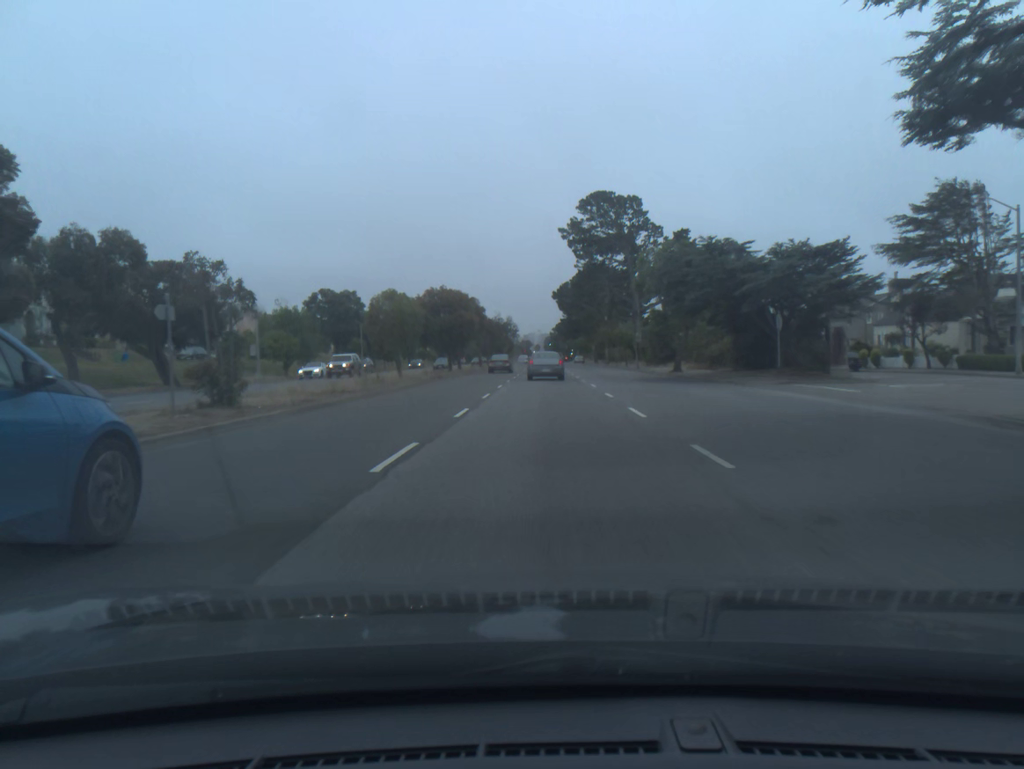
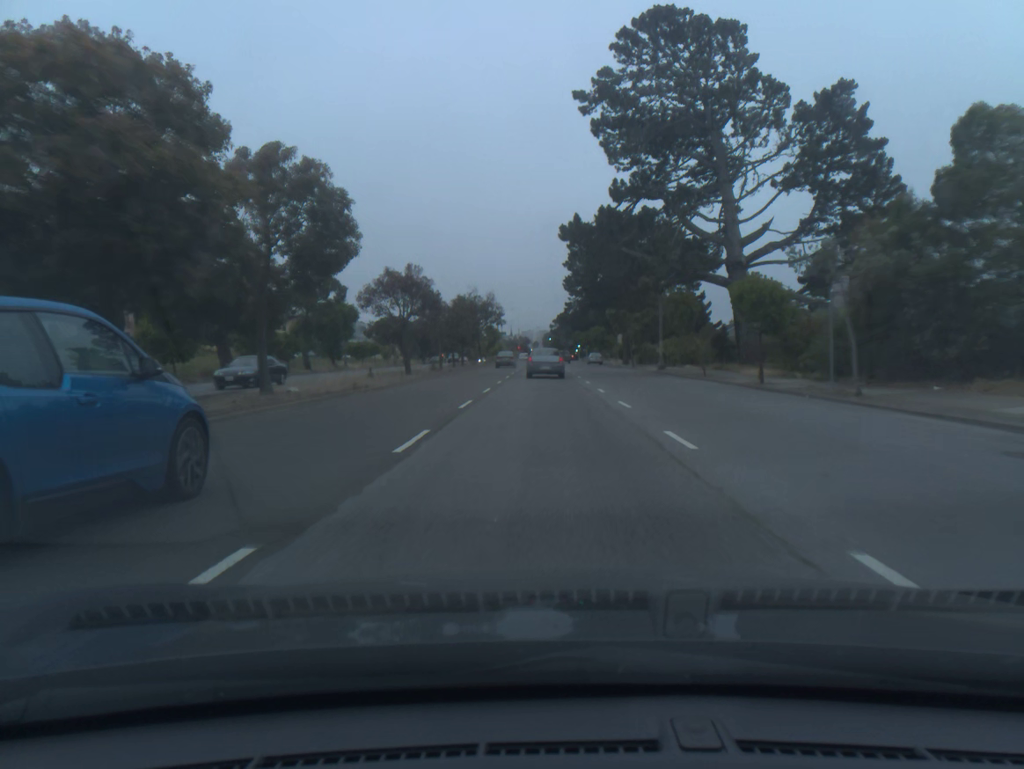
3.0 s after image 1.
(+0.1, +49.3) m; 0°
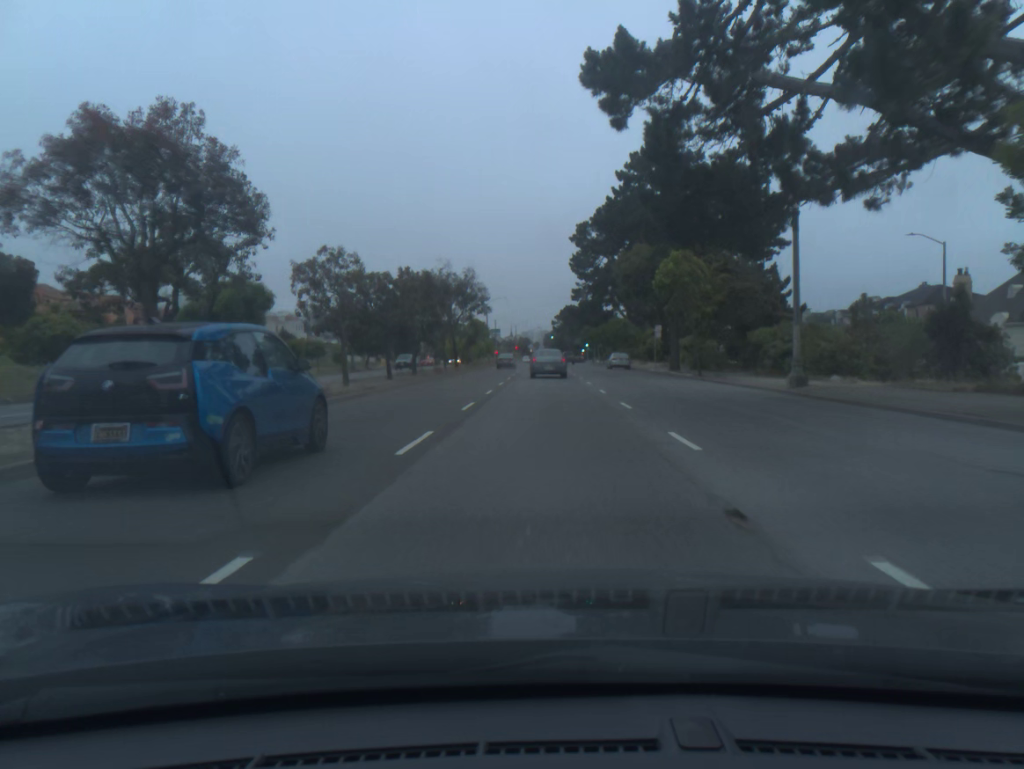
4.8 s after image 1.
(0.0, +29.1) m; 0°
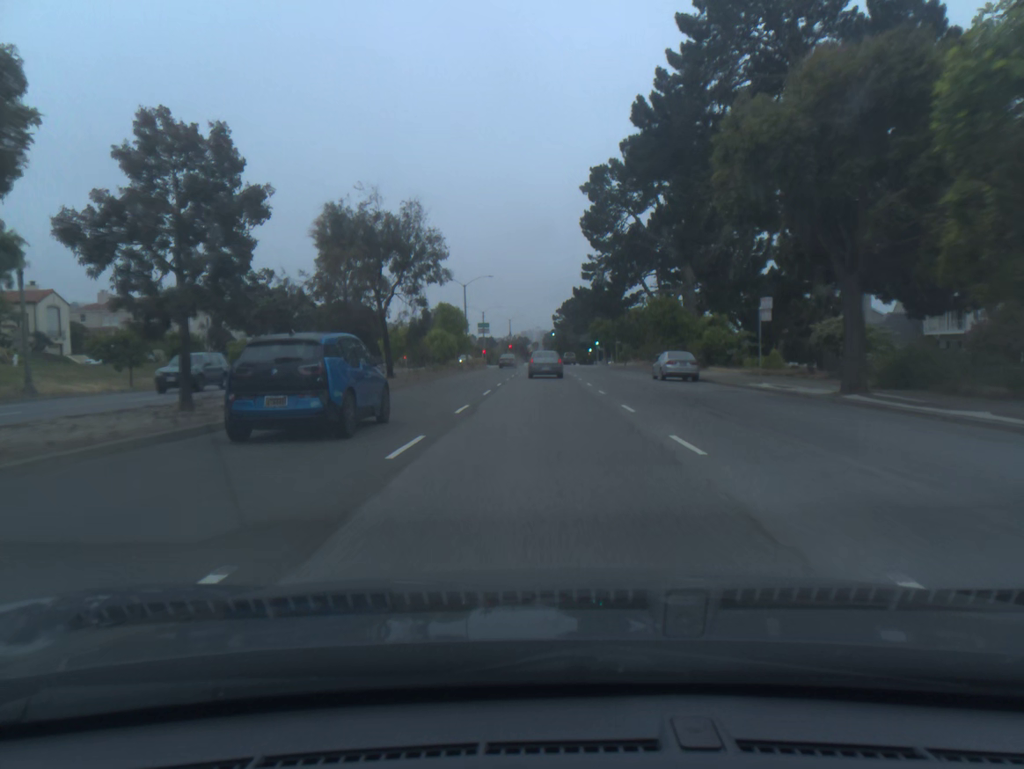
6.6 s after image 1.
(0.0, +29.7) m; 0°
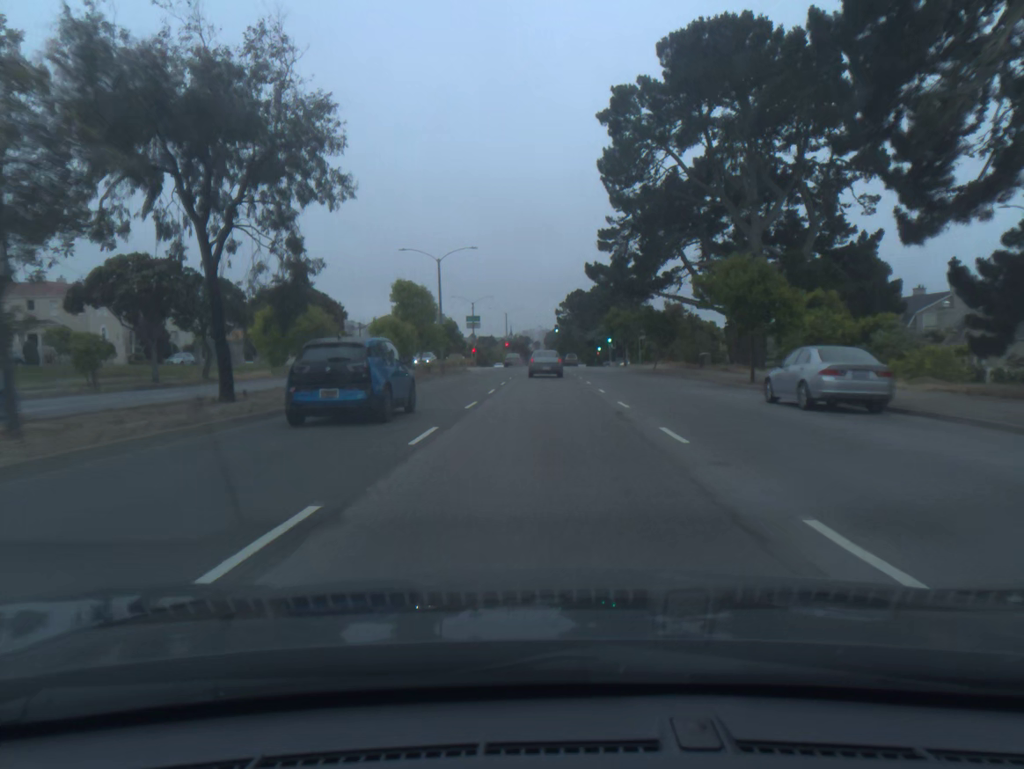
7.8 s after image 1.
(0.0, +20.4) m; 0°
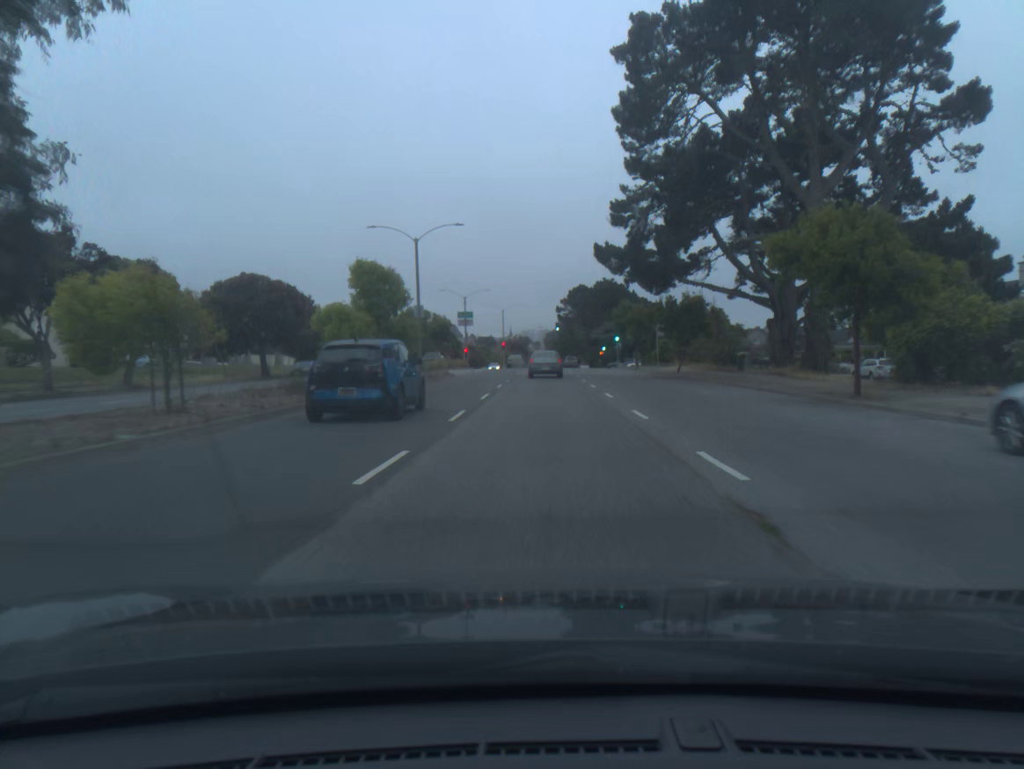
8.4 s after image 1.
(0.0, +10.4) m; 0°
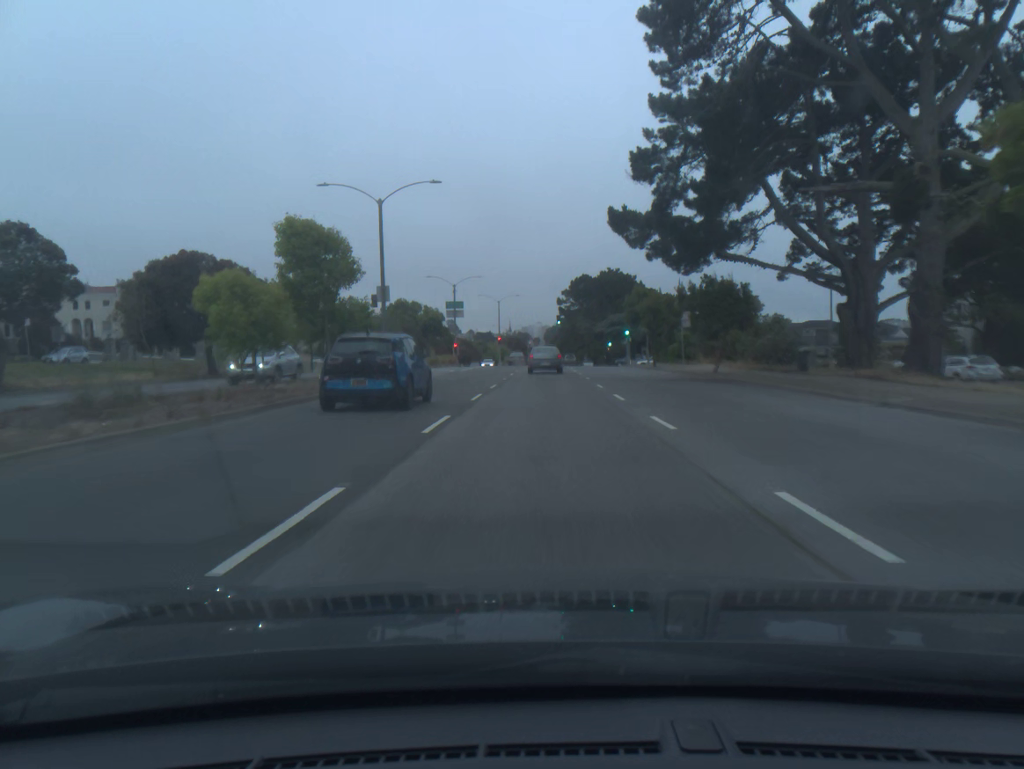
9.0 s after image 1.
(0.0, +10.4) m; 0°
